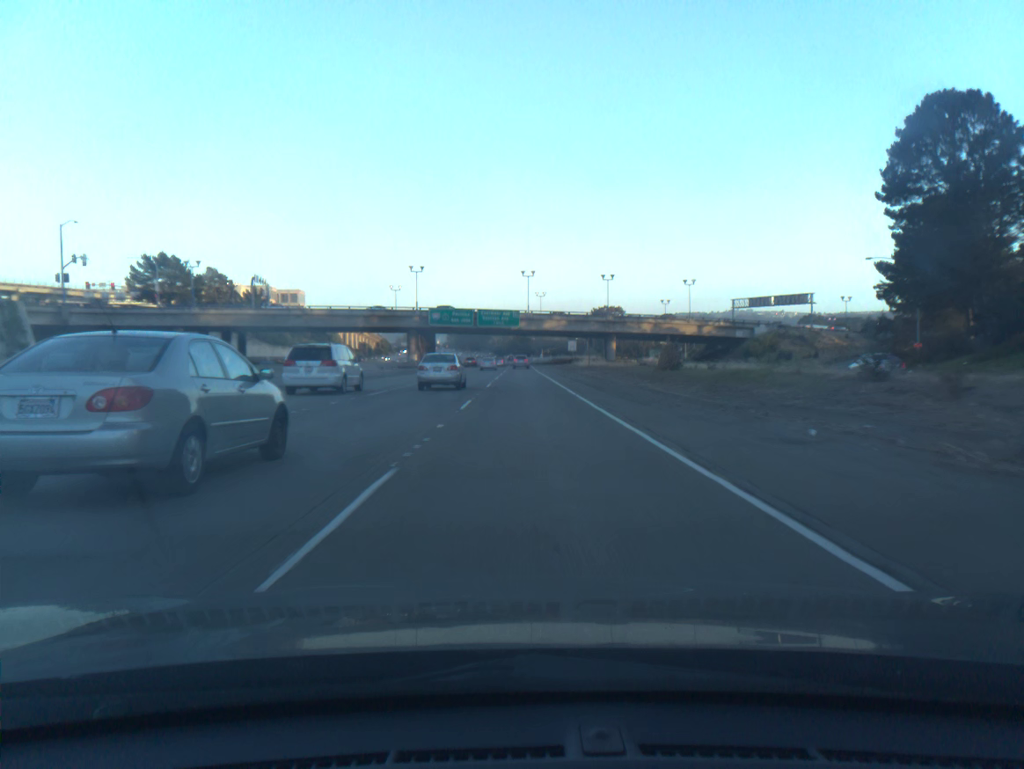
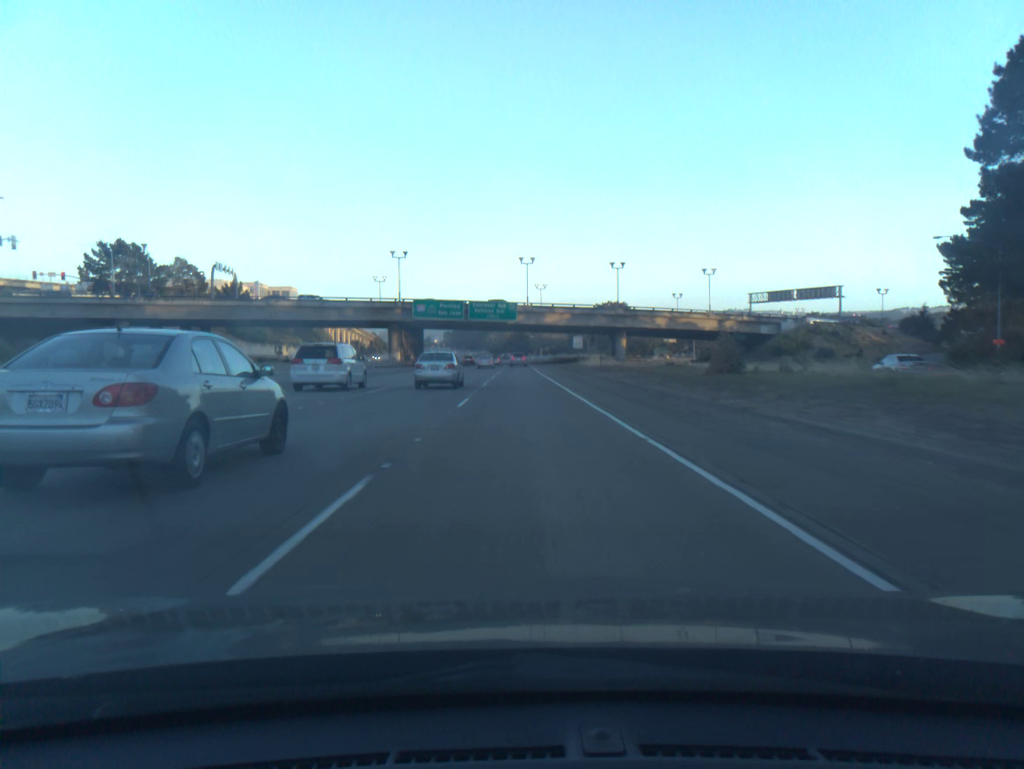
(0.0, +15.6) m; 0°
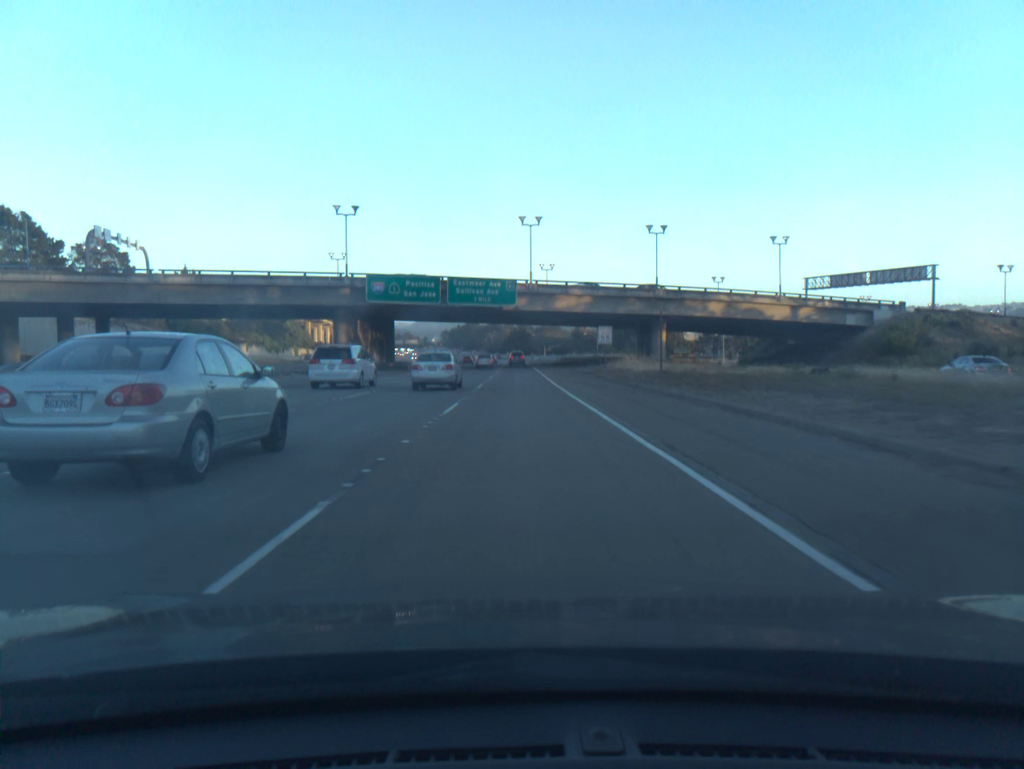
(0.0, +31.3) m; 0°
